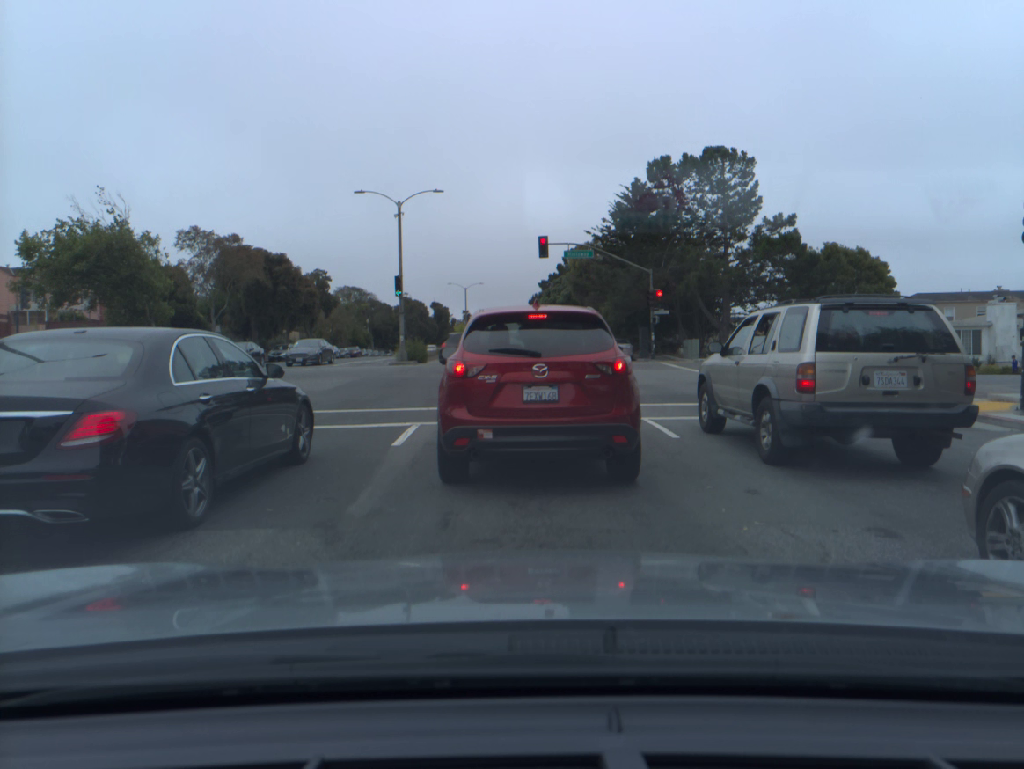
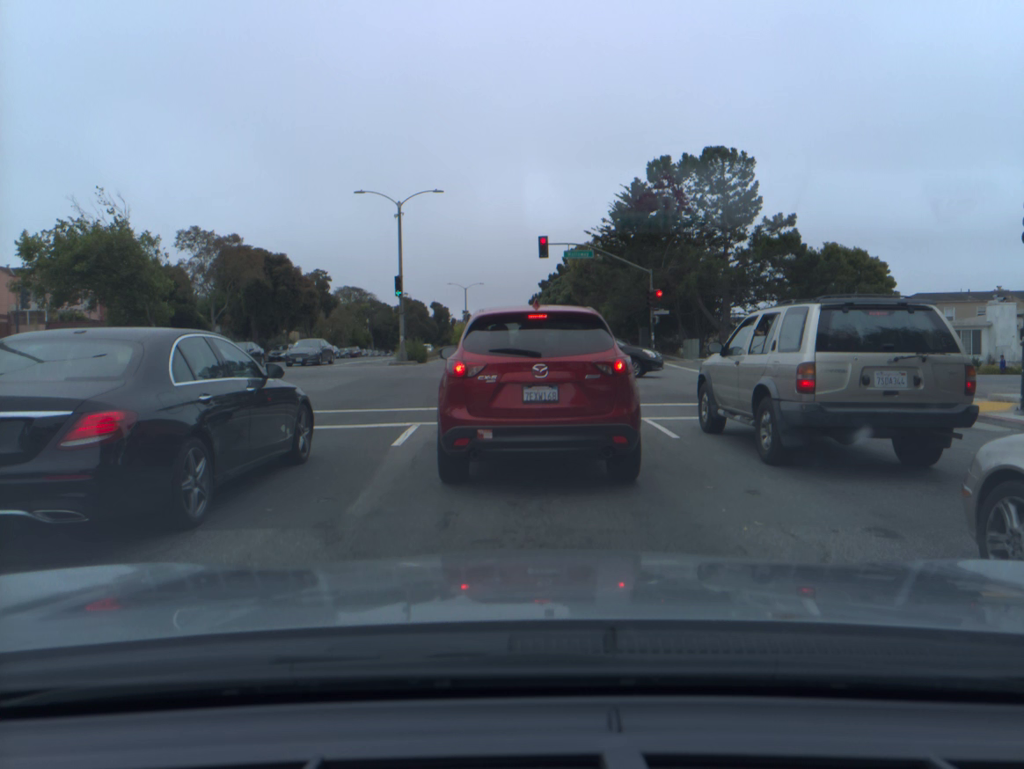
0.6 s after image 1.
(0.0, 0.0) m; 0°
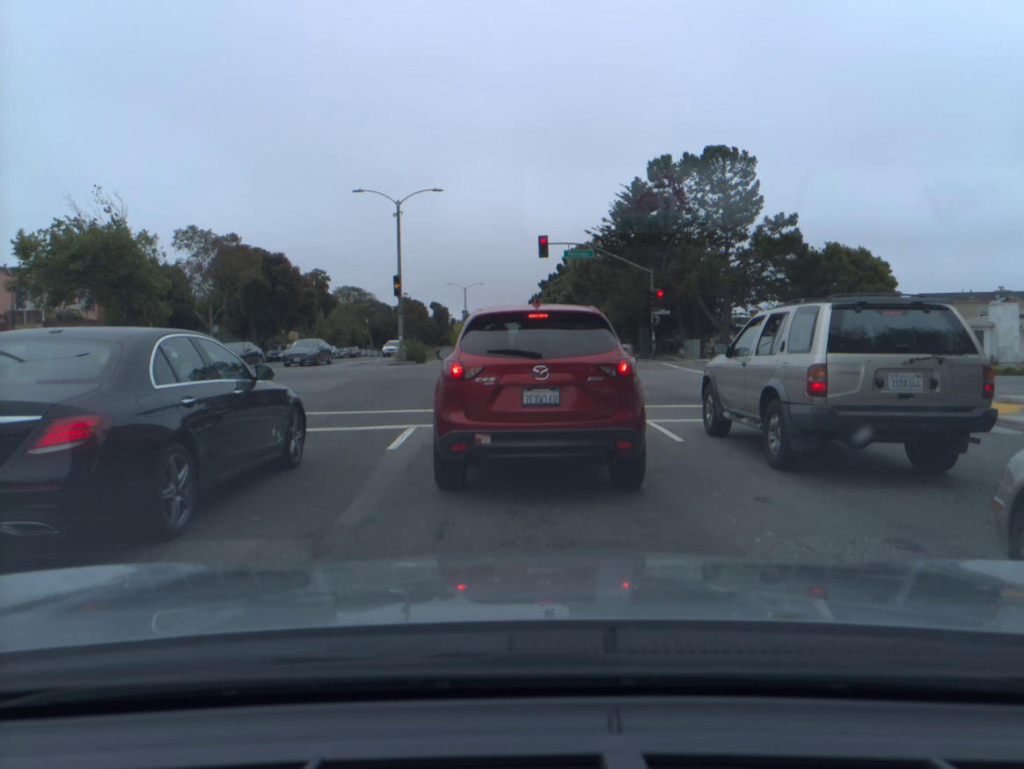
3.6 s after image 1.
(0.0, +0.3) m; 0°
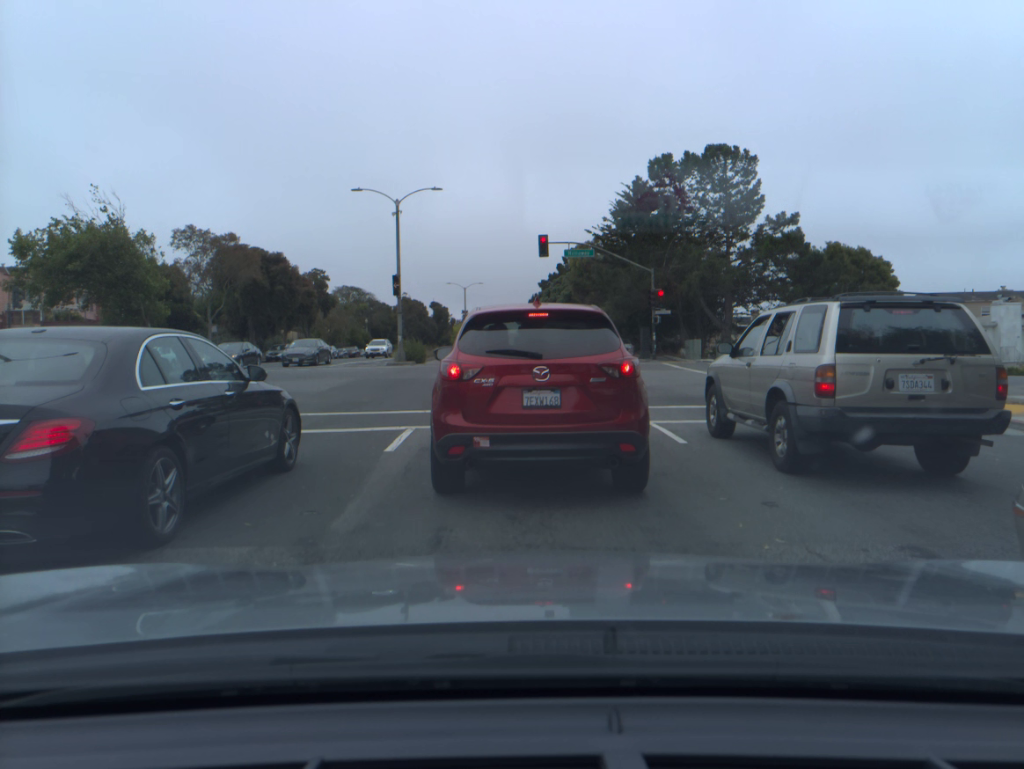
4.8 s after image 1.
(0.0, +0.2) m; 0°
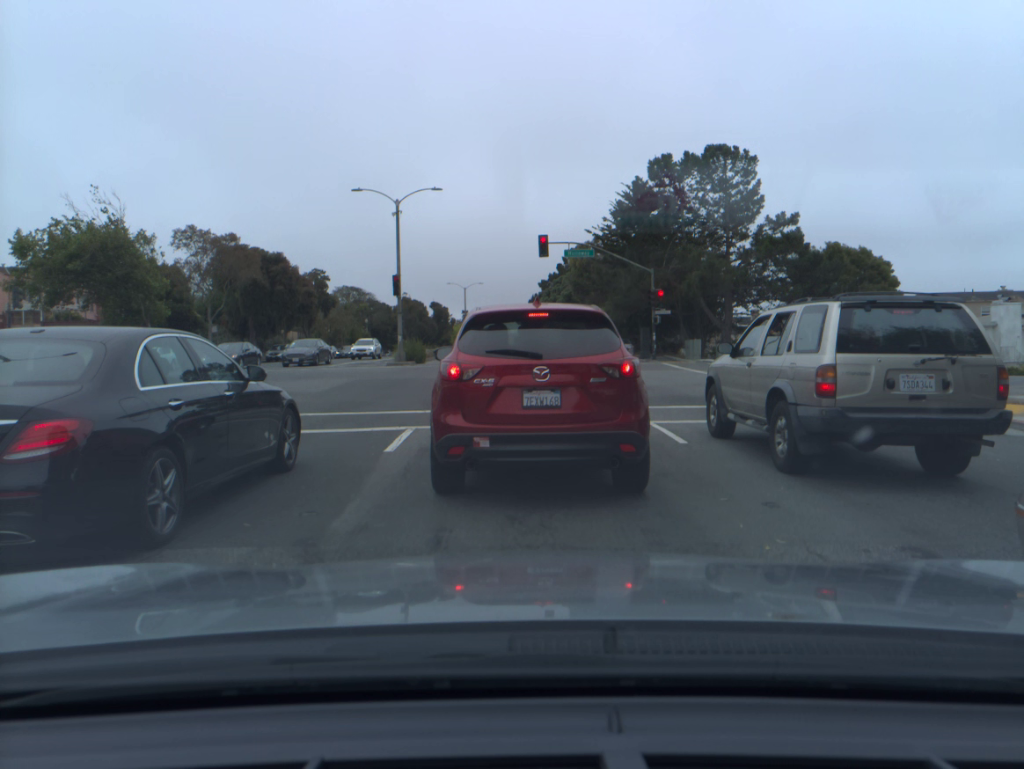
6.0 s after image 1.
(0.0, 0.0) m; 0°
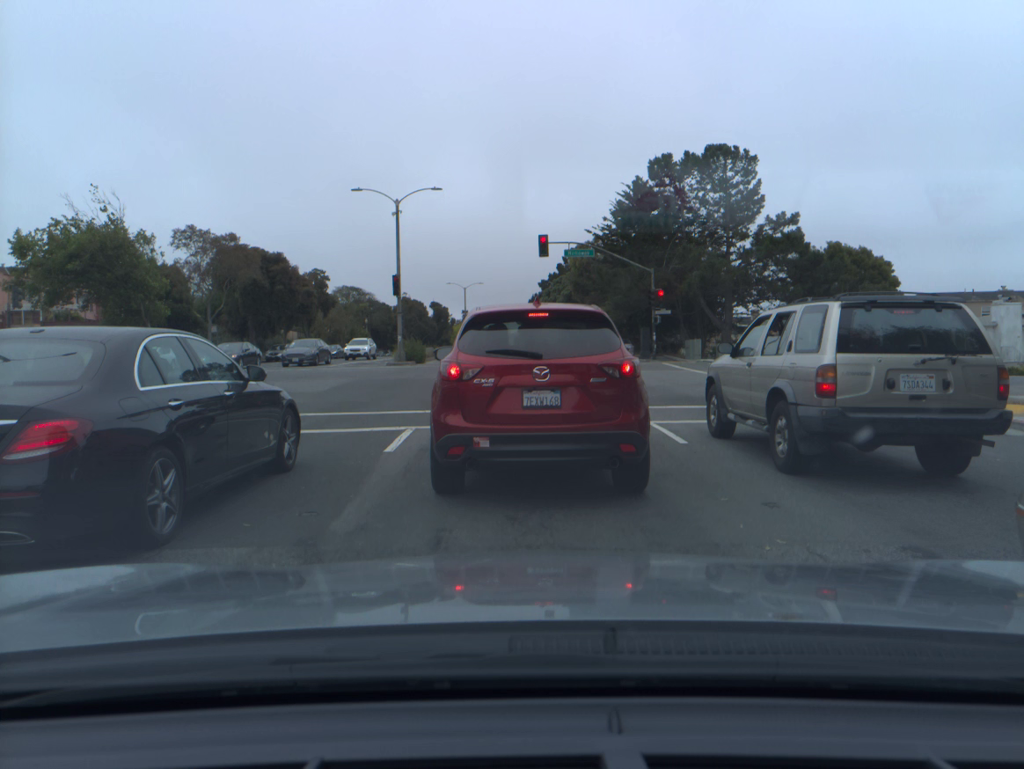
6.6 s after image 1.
(0.0, 0.0) m; 0°
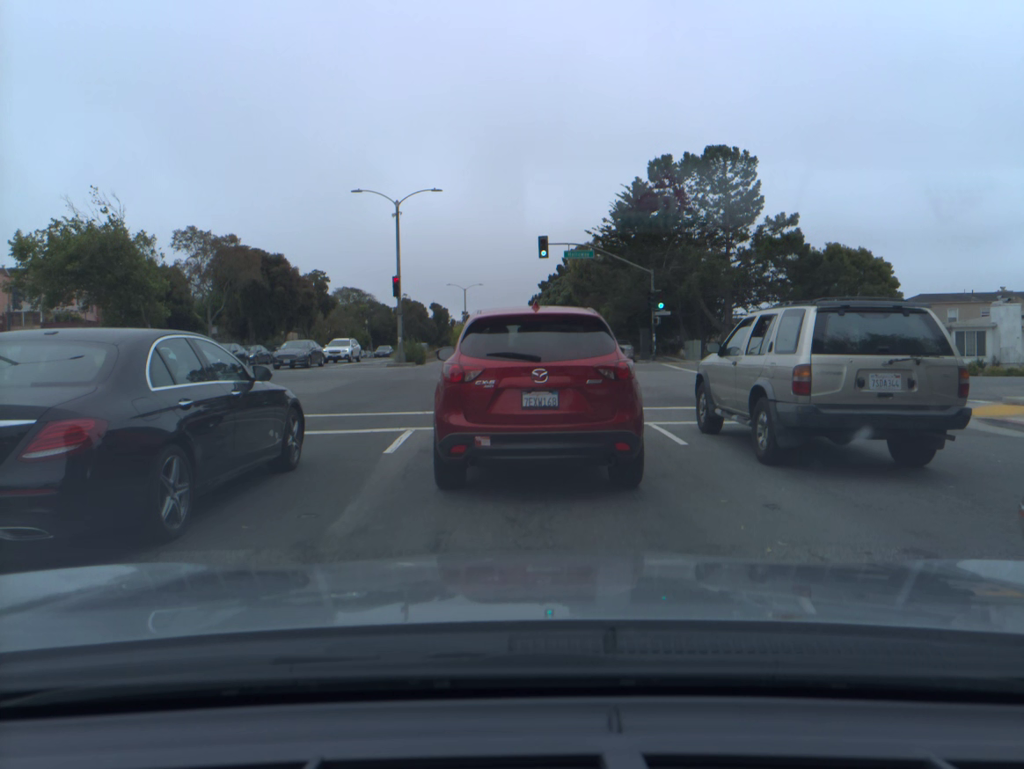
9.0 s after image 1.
(0.0, 0.0) m; 0°
